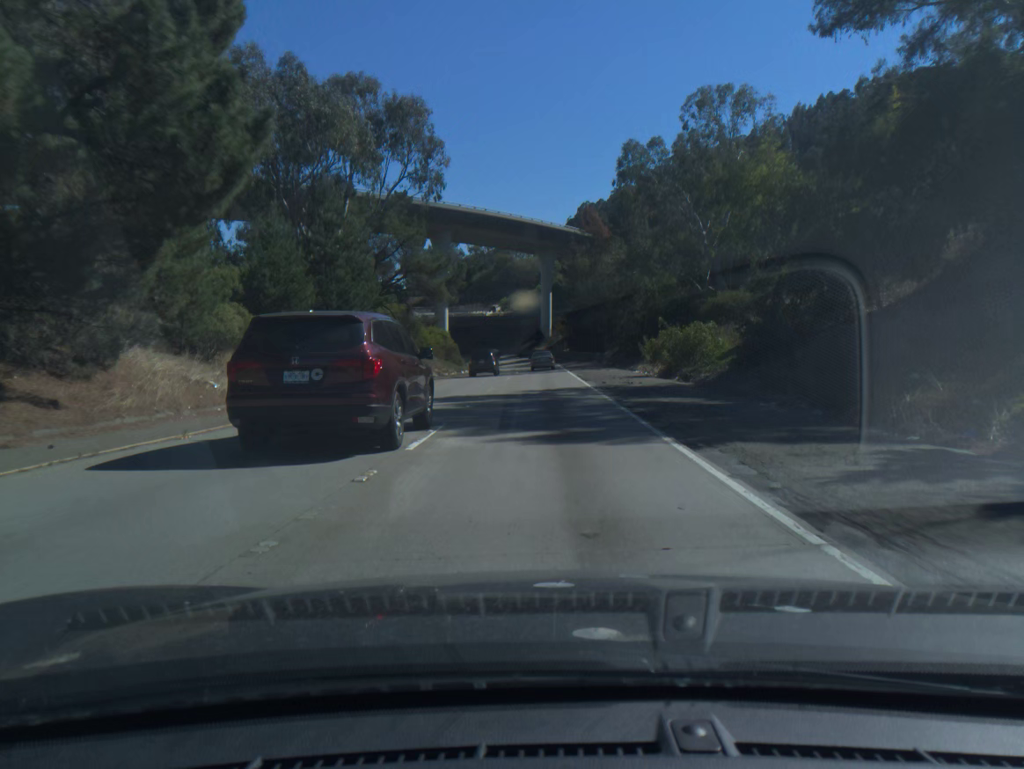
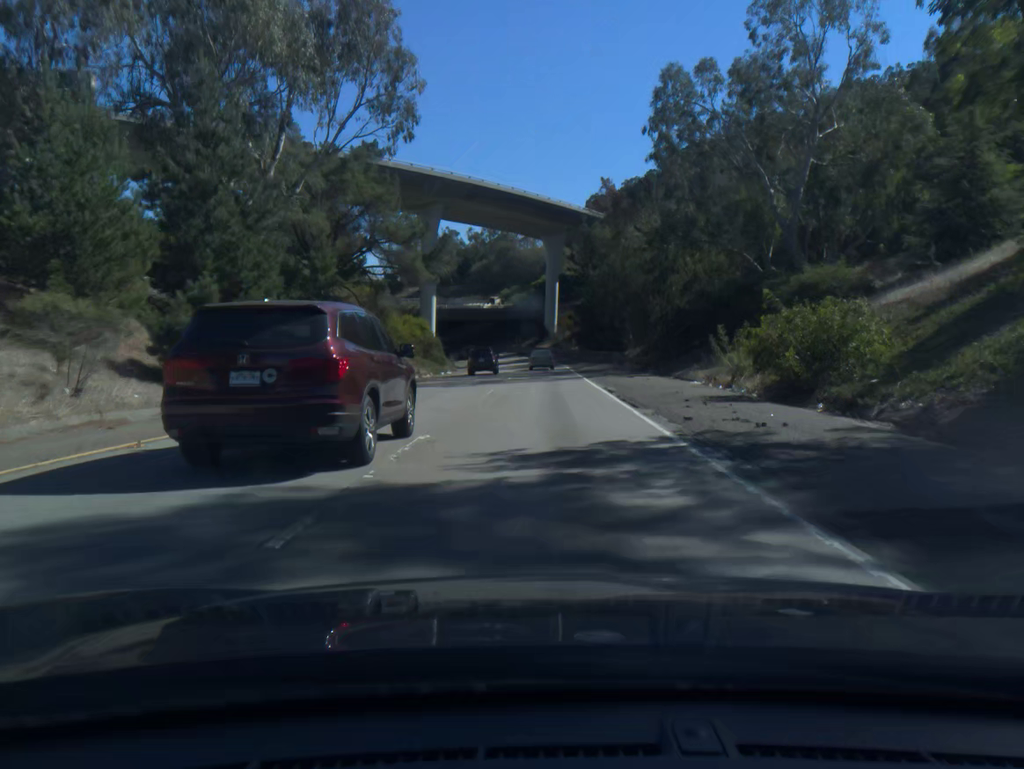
(0.0, +17.0) m; 0°
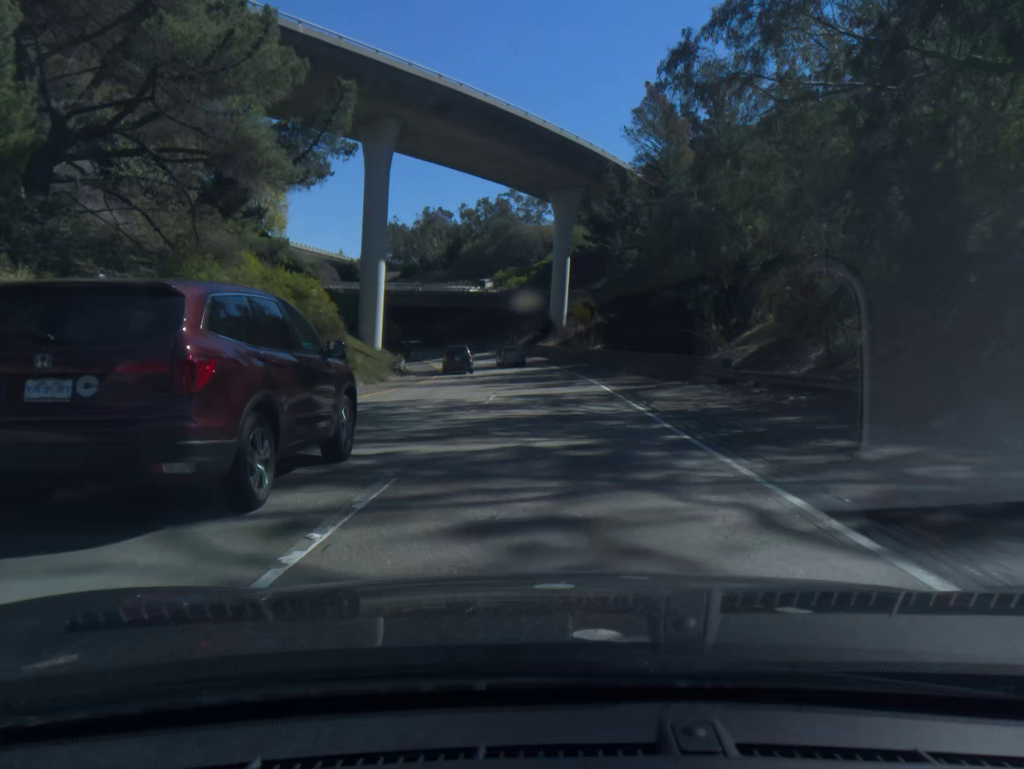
(-0.1, +33.7) m; 0°
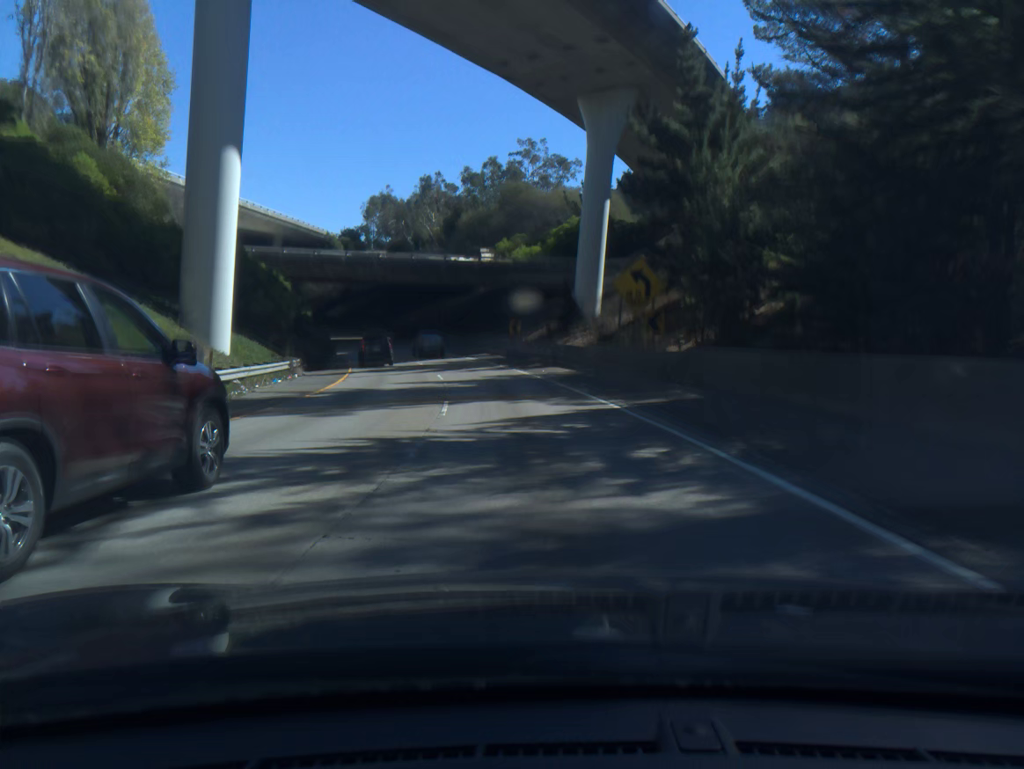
(-0.1, +33.5) m; -1°
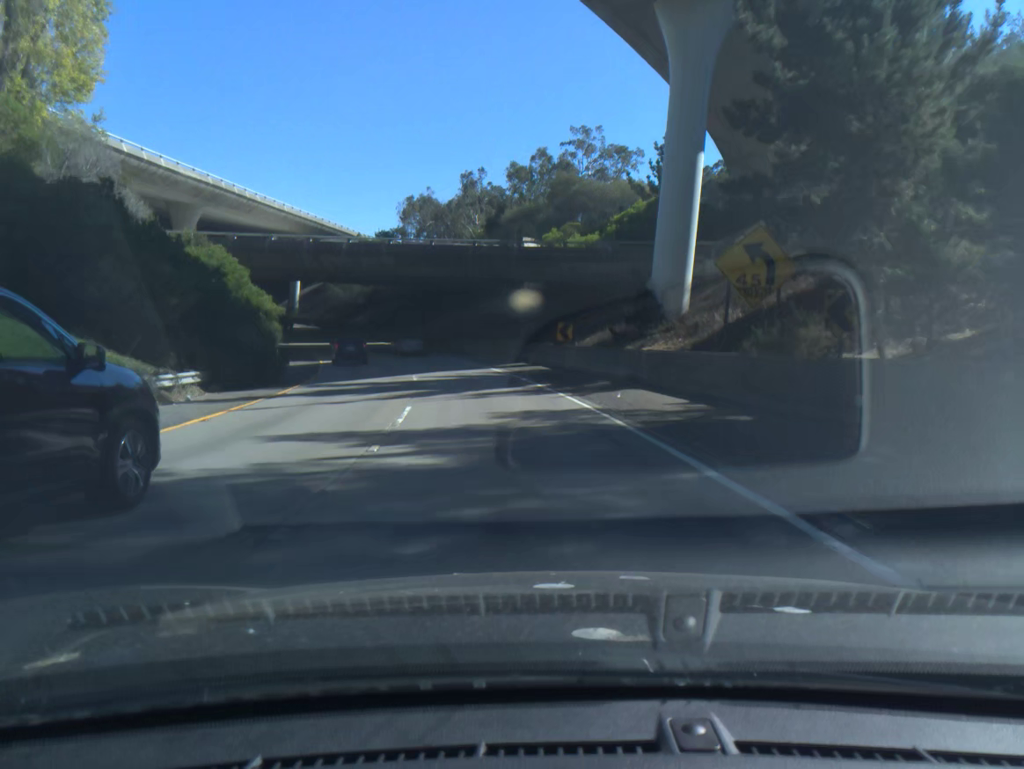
(-0.4, +16.6) m; -3°
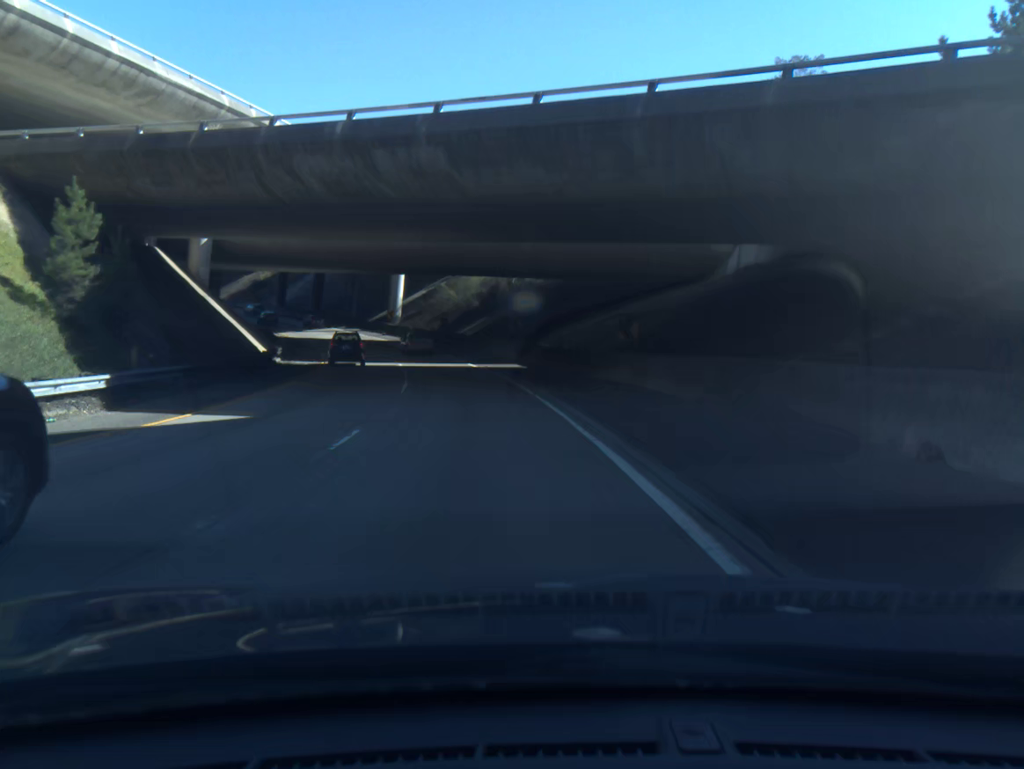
(-3.0, +33.0) m; -11°
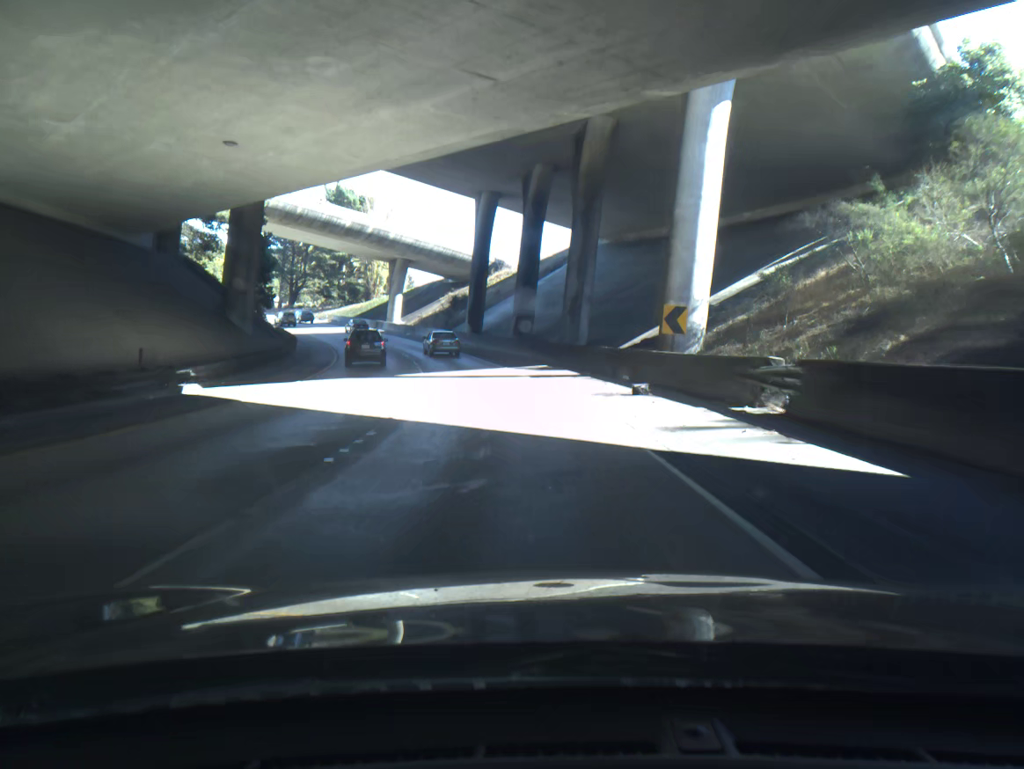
(-11.7, +63.6) m; -20°
